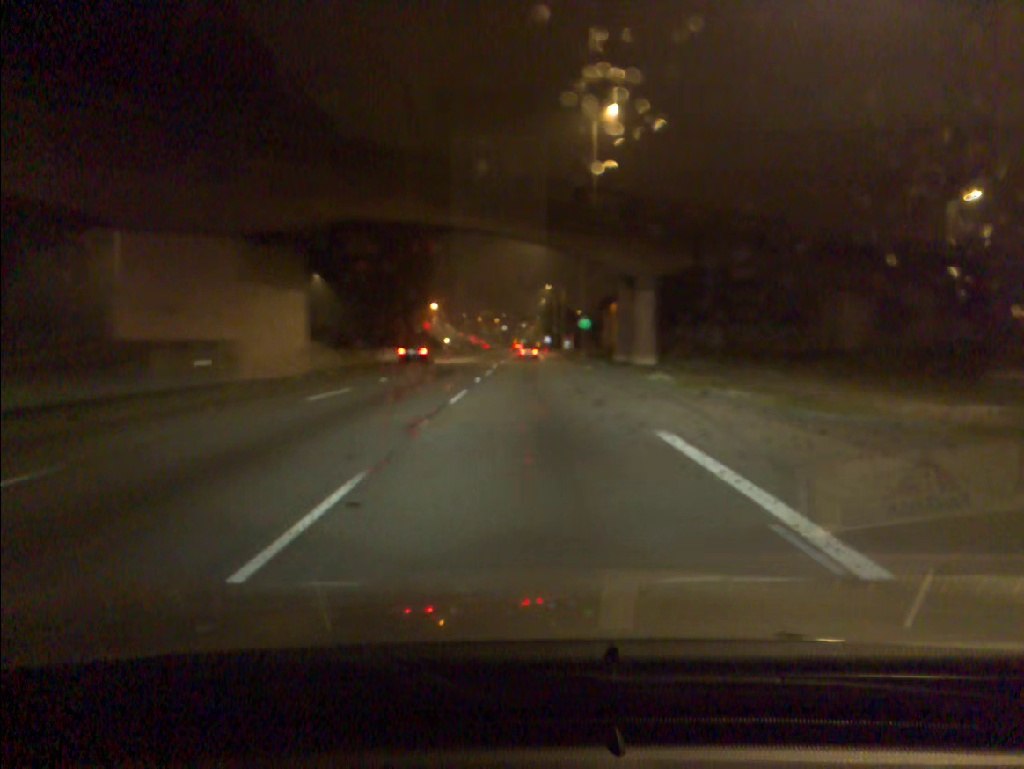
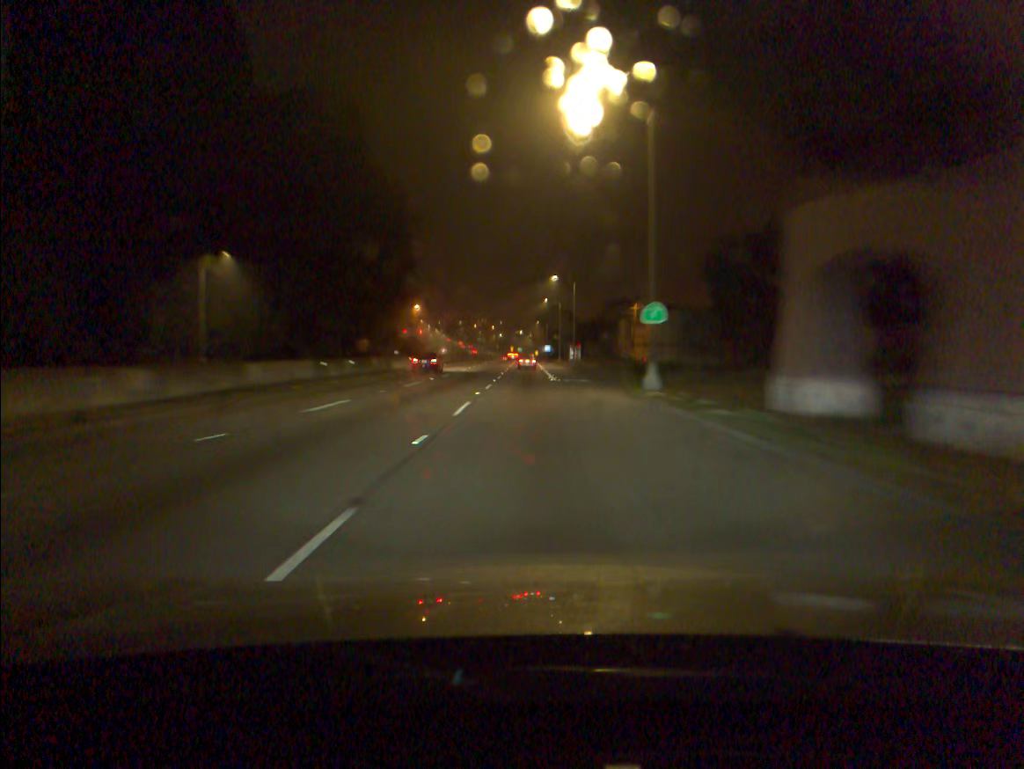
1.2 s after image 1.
(0.0, +30.3) m; 0°
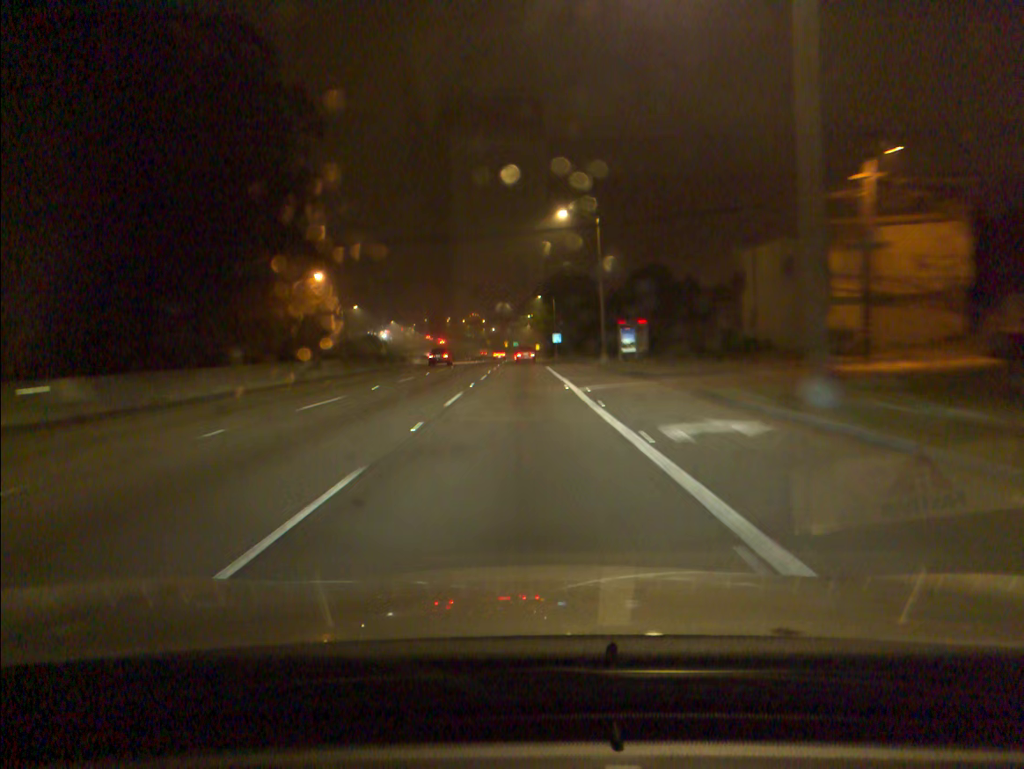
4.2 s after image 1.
(+0.8, +72.9) m; 0°
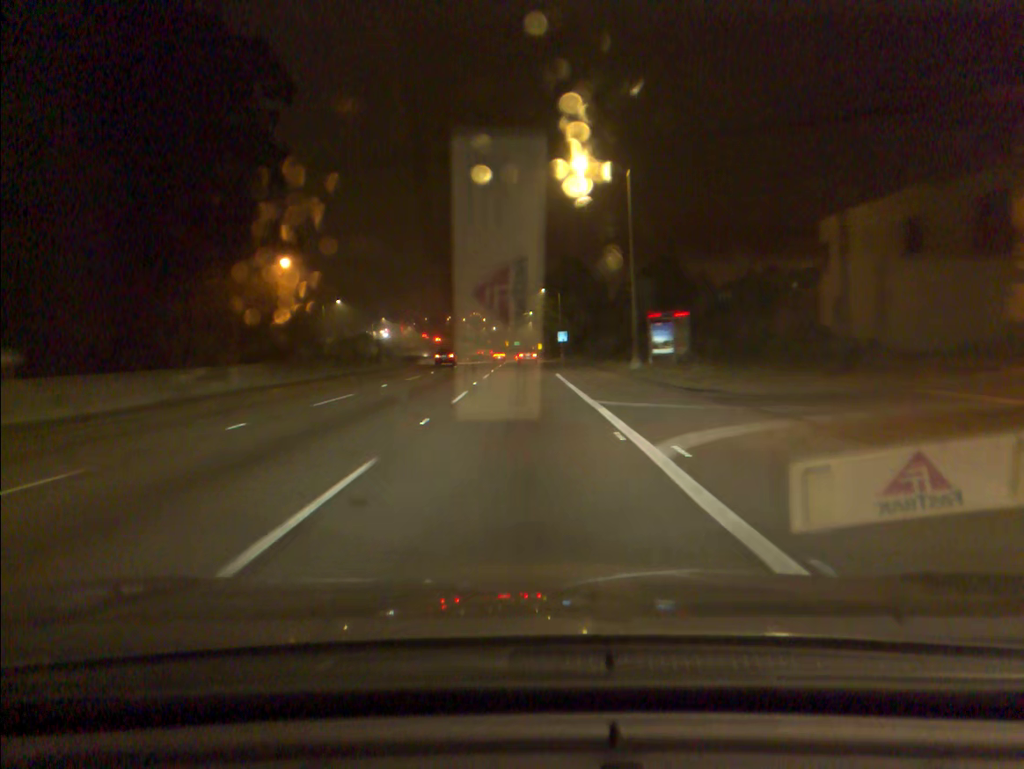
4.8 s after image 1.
(0.0, +13.7) m; 0°
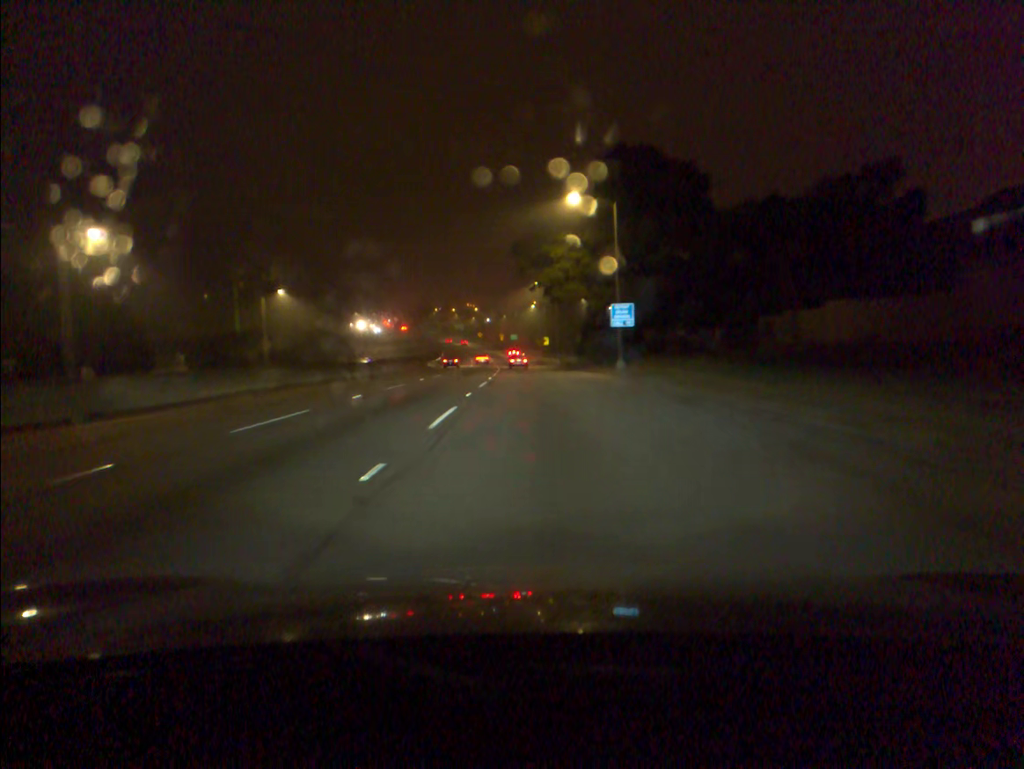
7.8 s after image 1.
(-0.3, +64.7) m; 0°
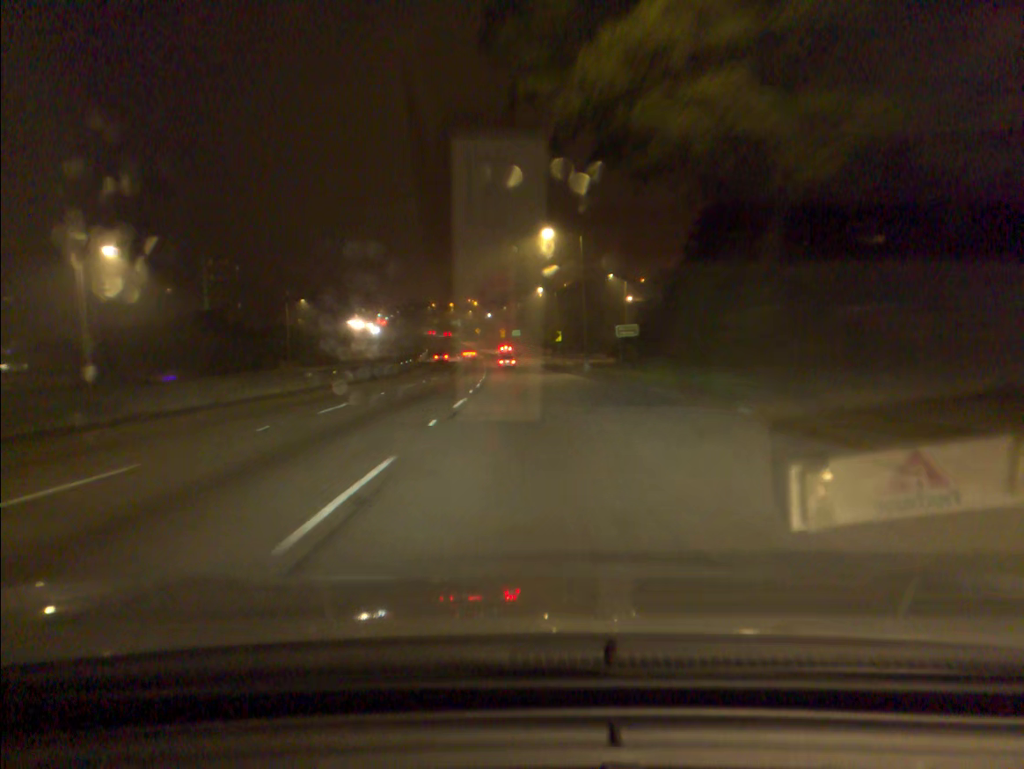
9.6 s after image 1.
(+0.1, +37.8) m; 0°
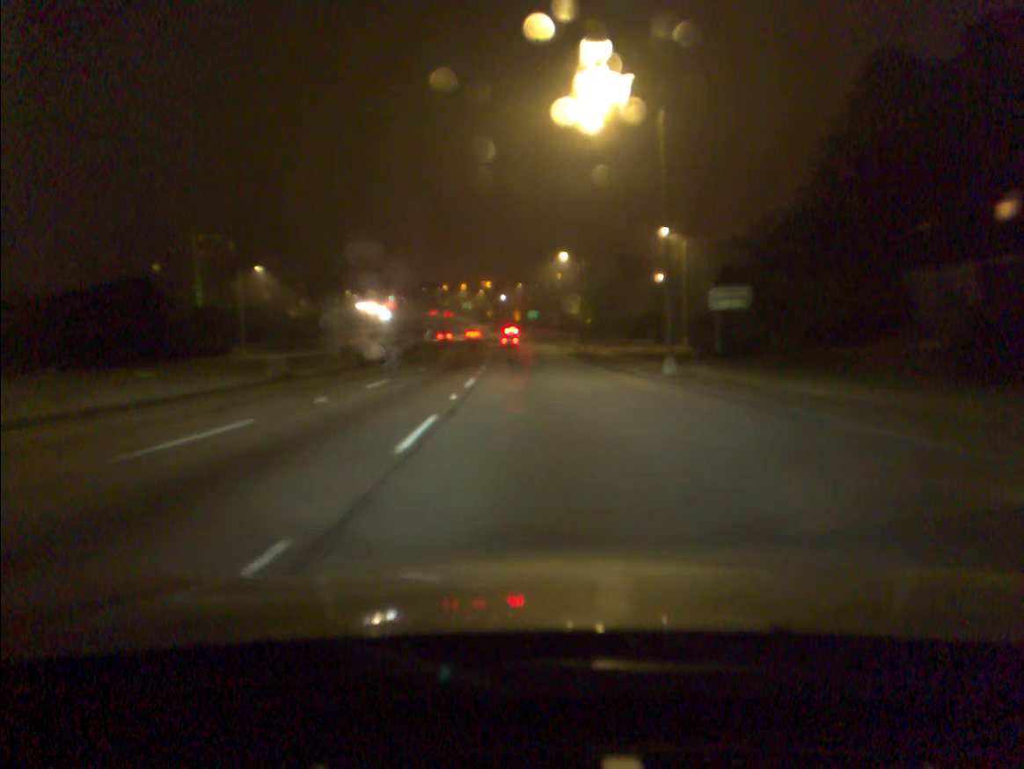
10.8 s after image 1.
(-0.3, +25.3) m; -1°
